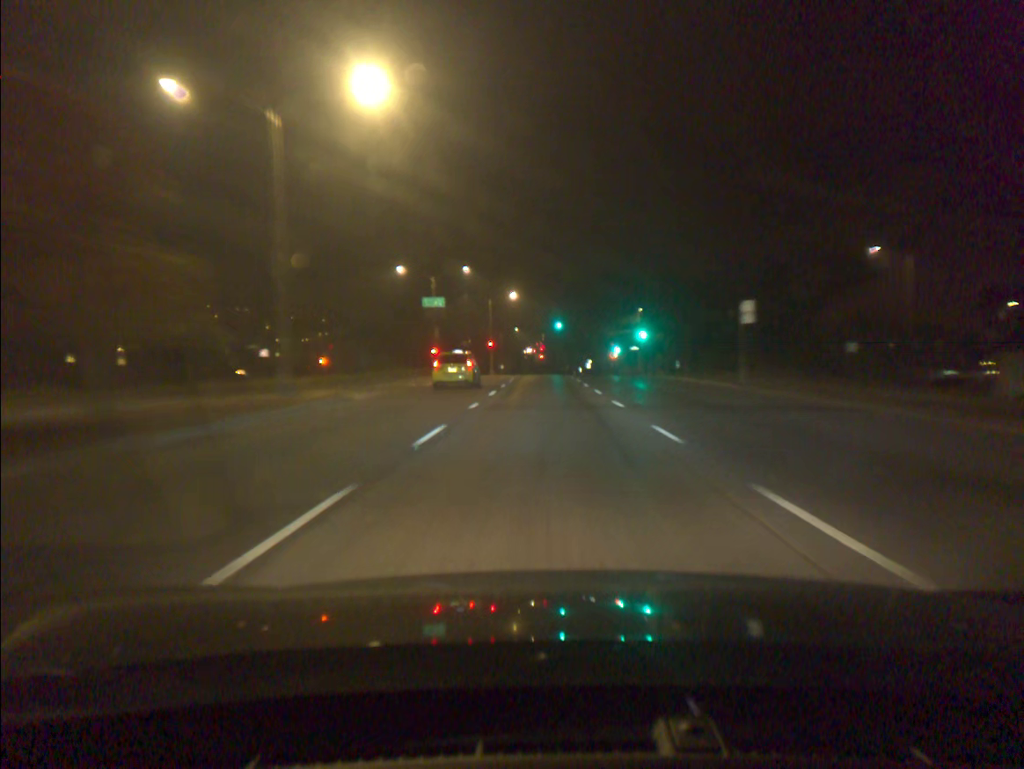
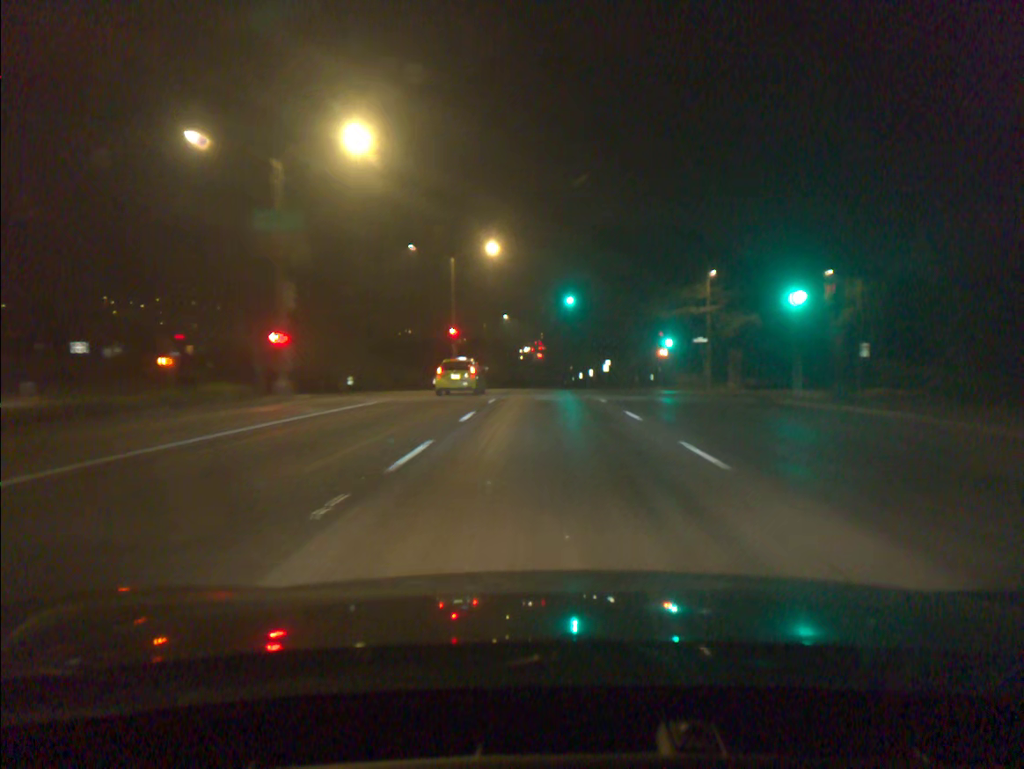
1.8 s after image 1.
(0.0, +39.3) m; 0°
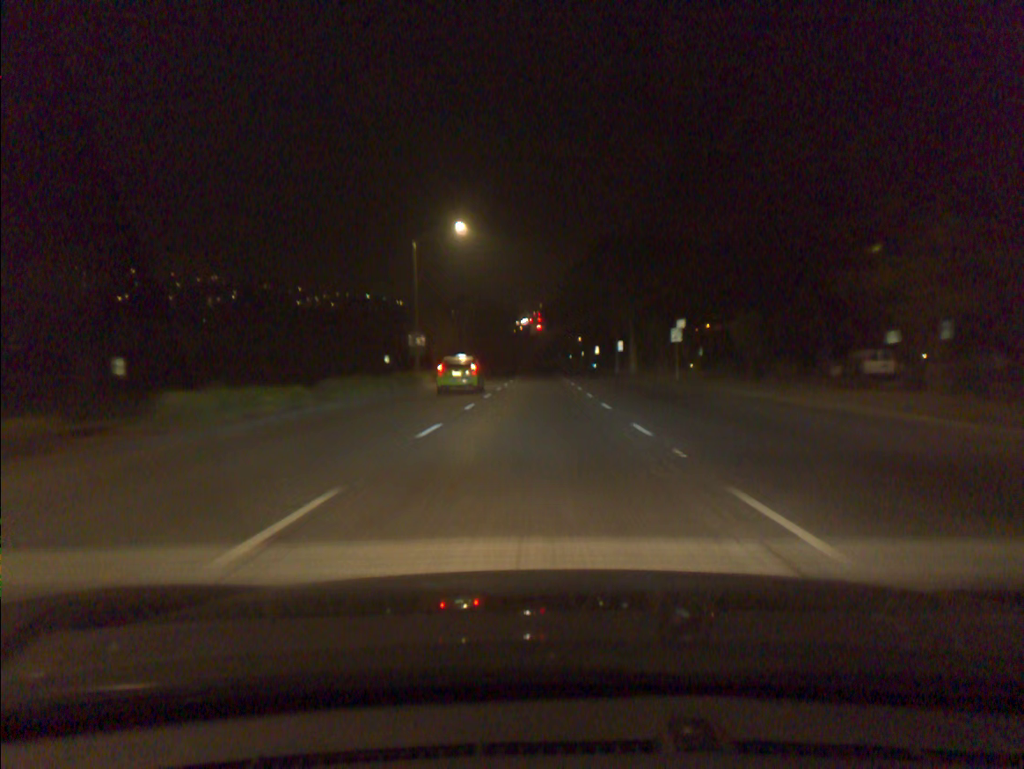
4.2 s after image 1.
(+0.2, +52.7) m; 0°
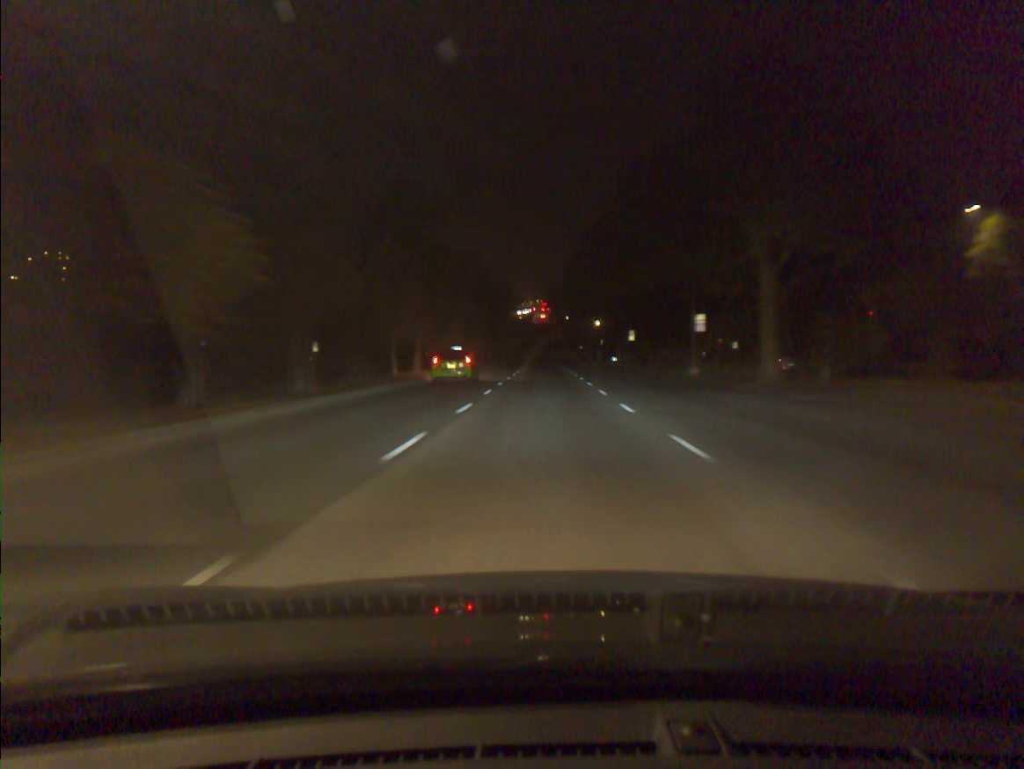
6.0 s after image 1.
(-0.1, +40.0) m; 0°
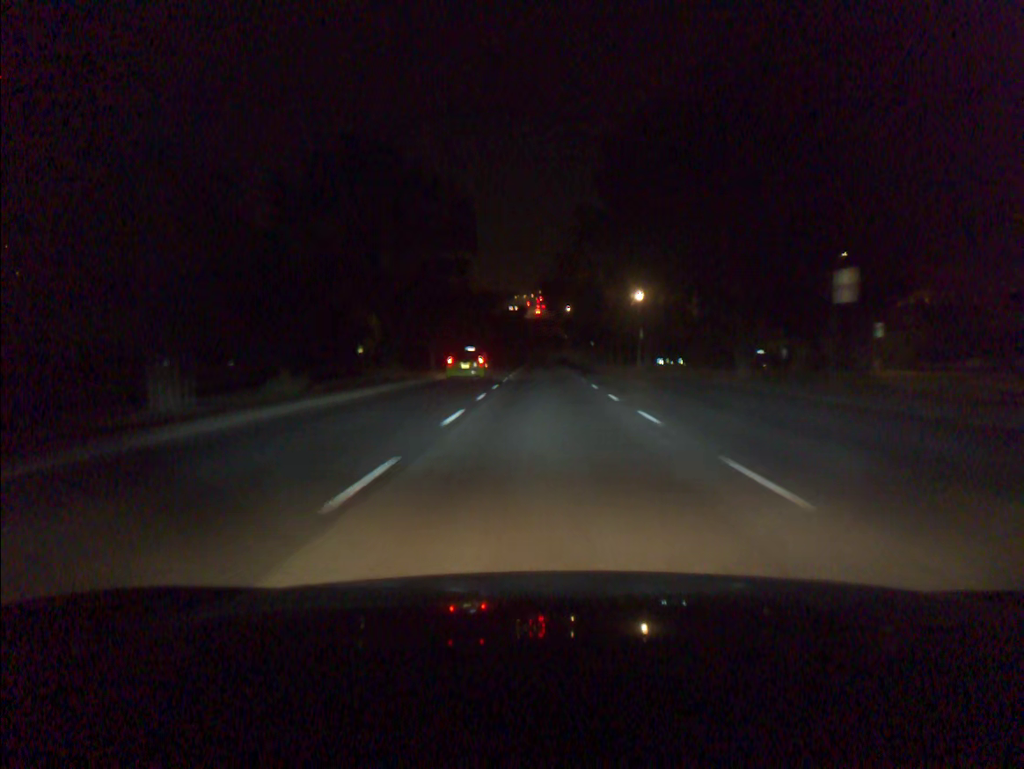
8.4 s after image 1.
(0.0, +54.1) m; 0°
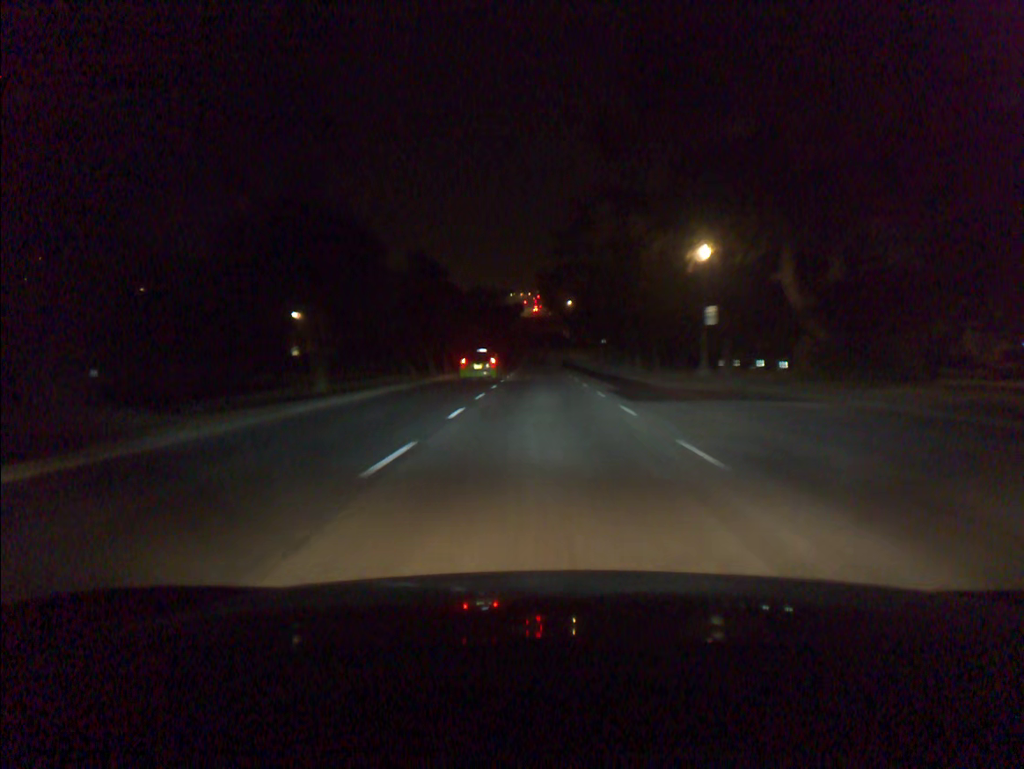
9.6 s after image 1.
(0.0, +27.2) m; 0°
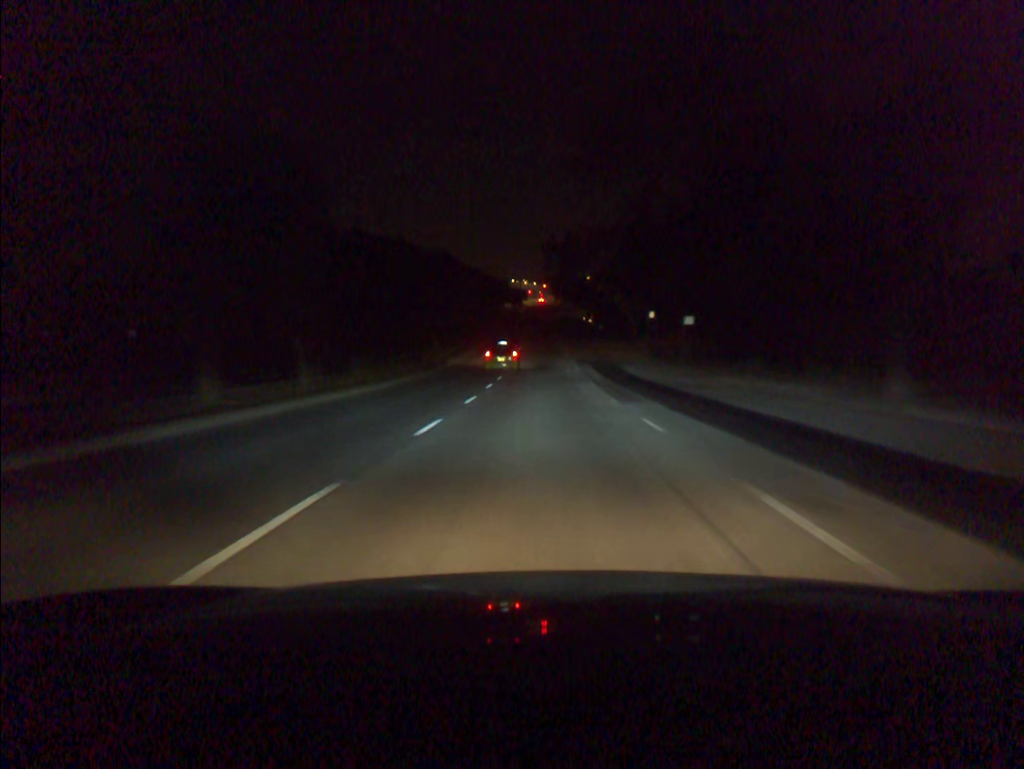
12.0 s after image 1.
(-0.1, +54.7) m; 0°
